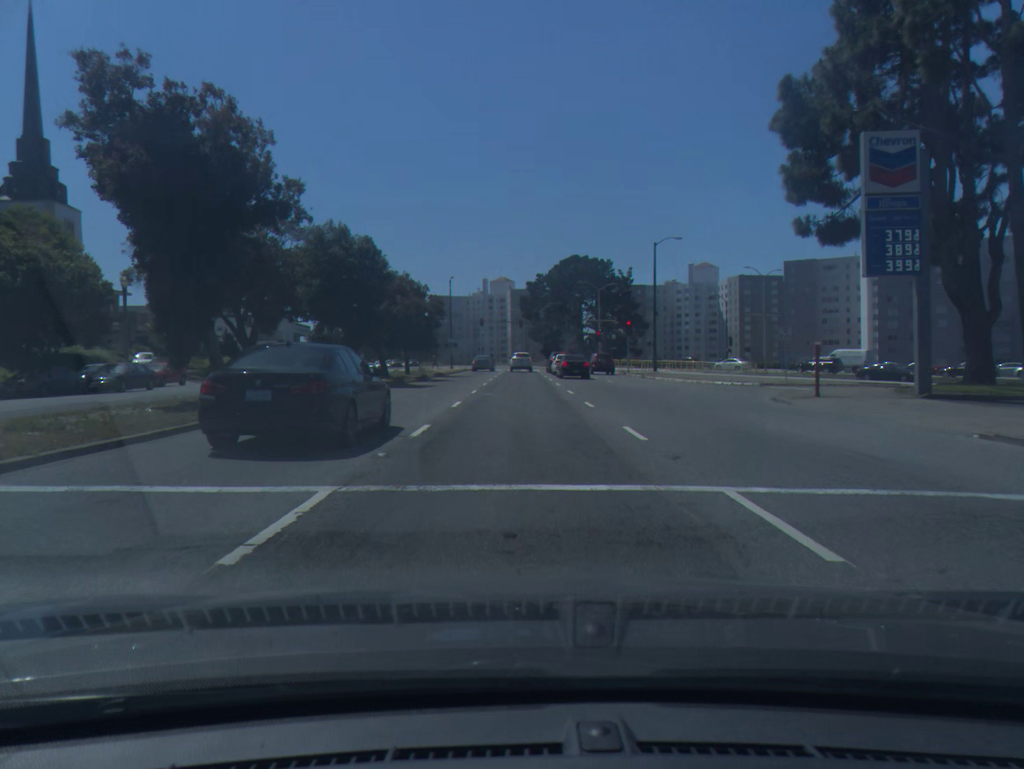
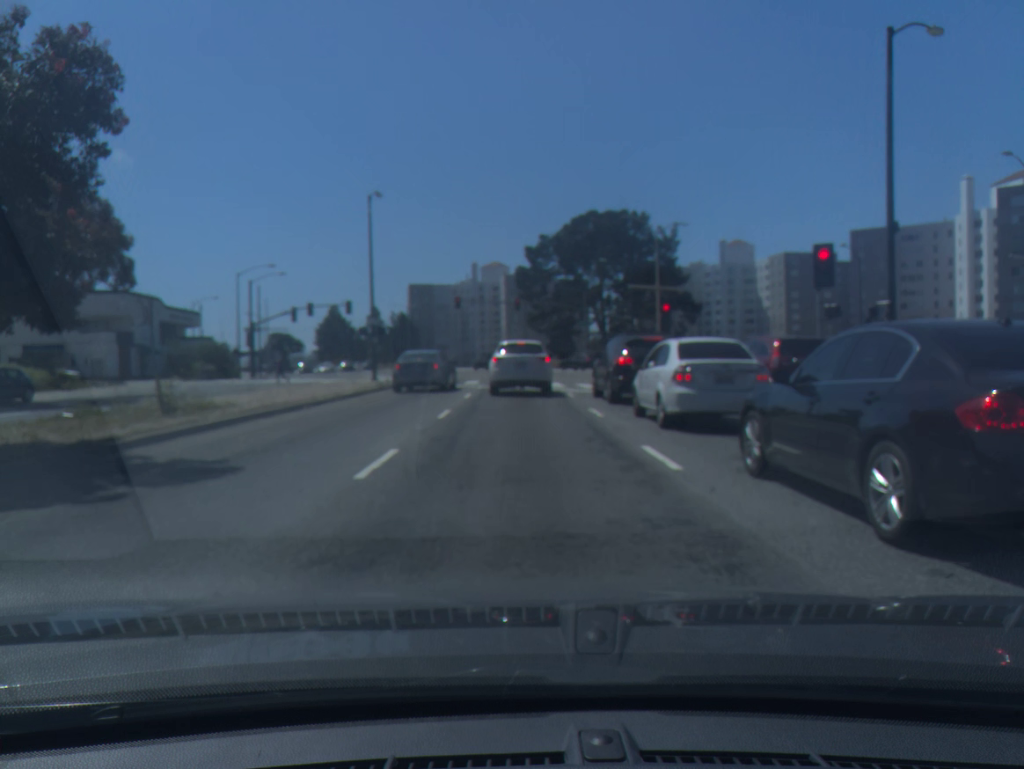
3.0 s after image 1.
(+0.2, +42.1) m; +1°
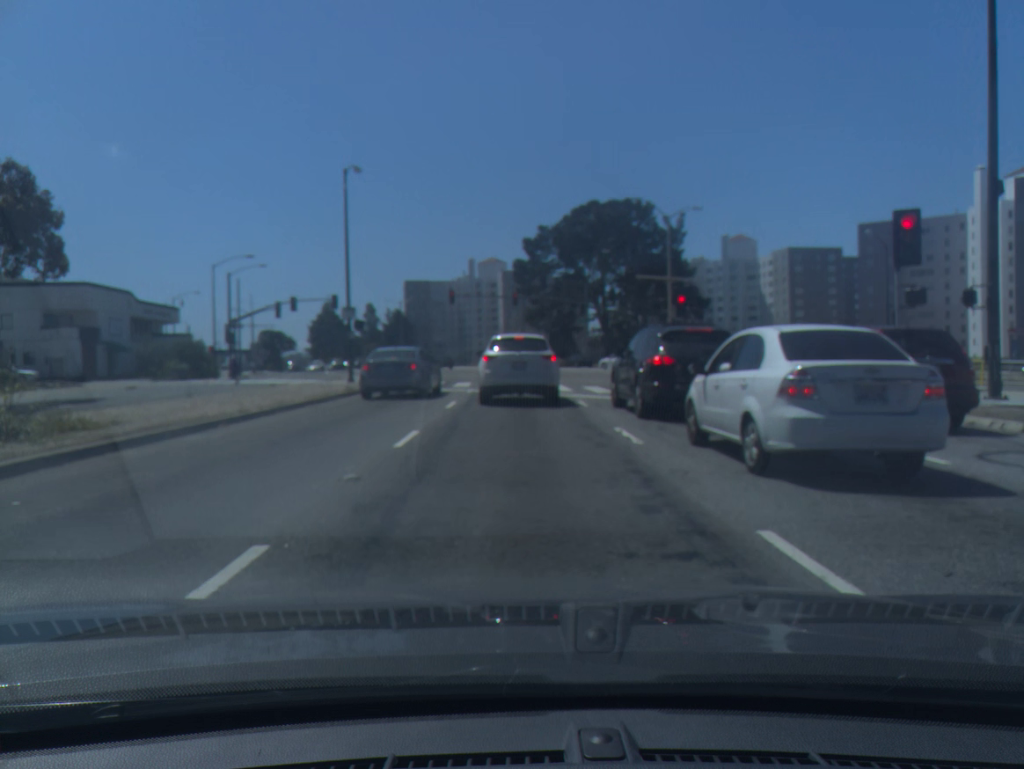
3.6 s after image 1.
(0.0, +5.3) m; 0°
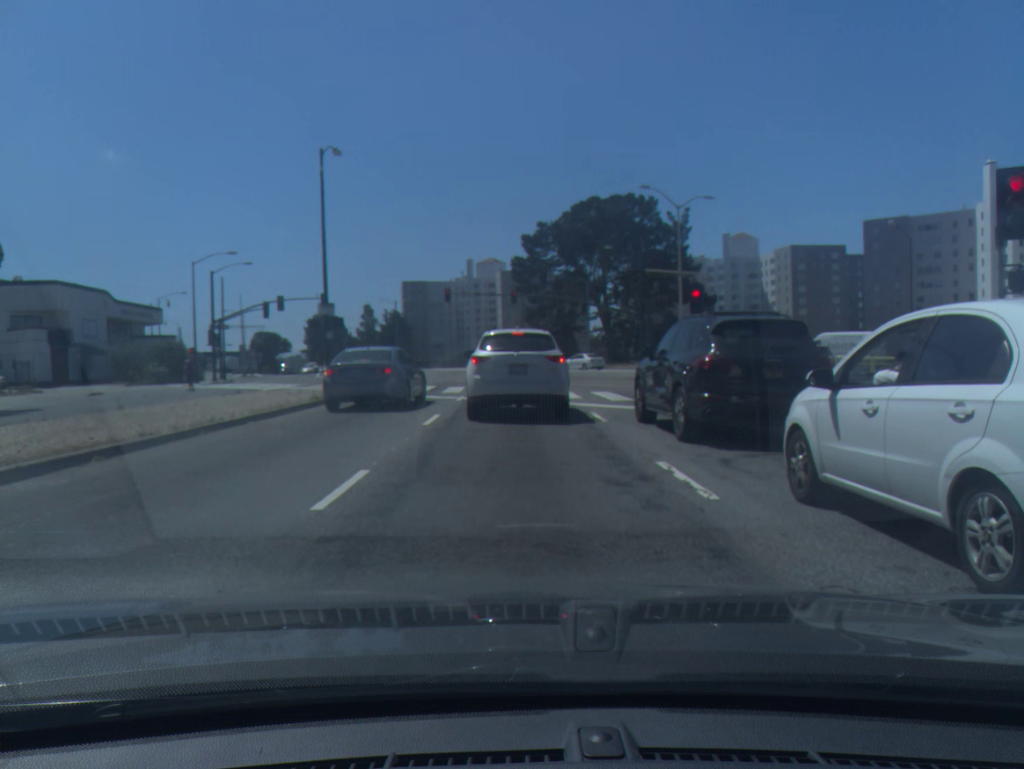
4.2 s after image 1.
(0.0, +4.1) m; 0°
